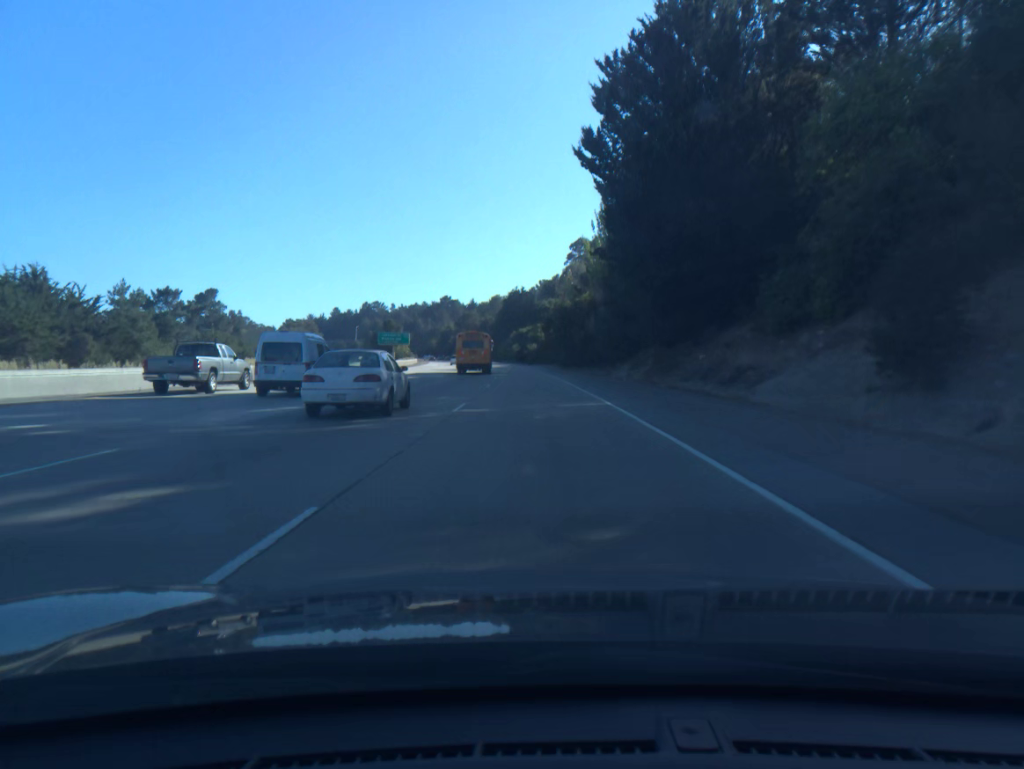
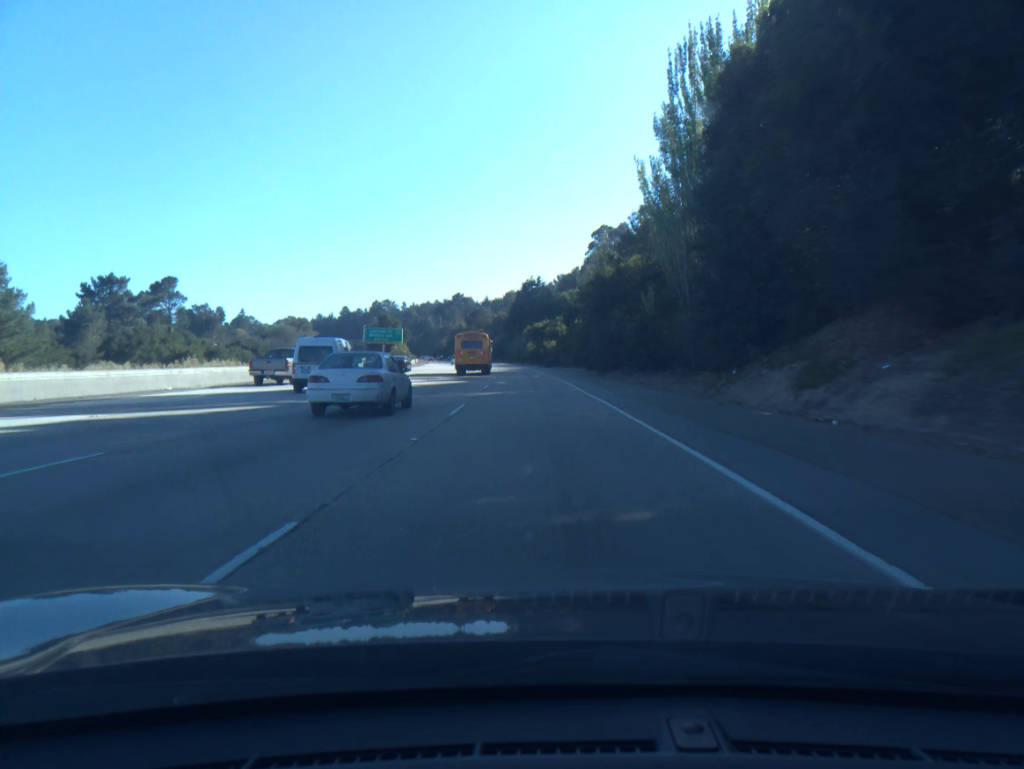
(-0.4, +29.6) m; -1°
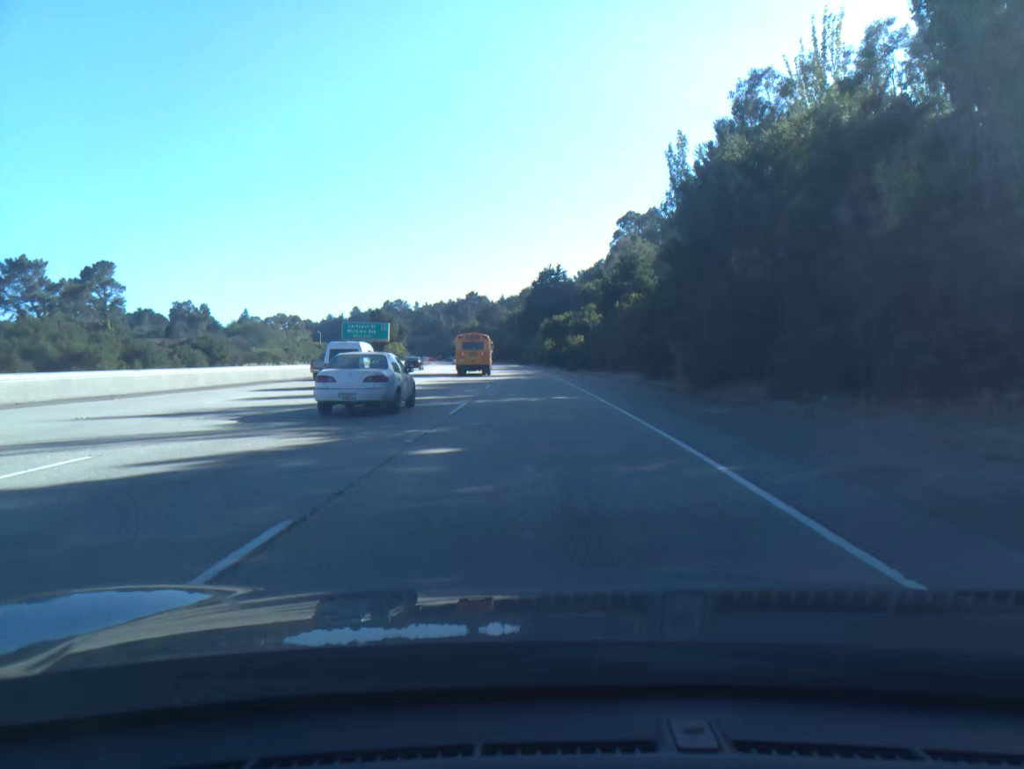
(-0.3, +29.6) m; -1°
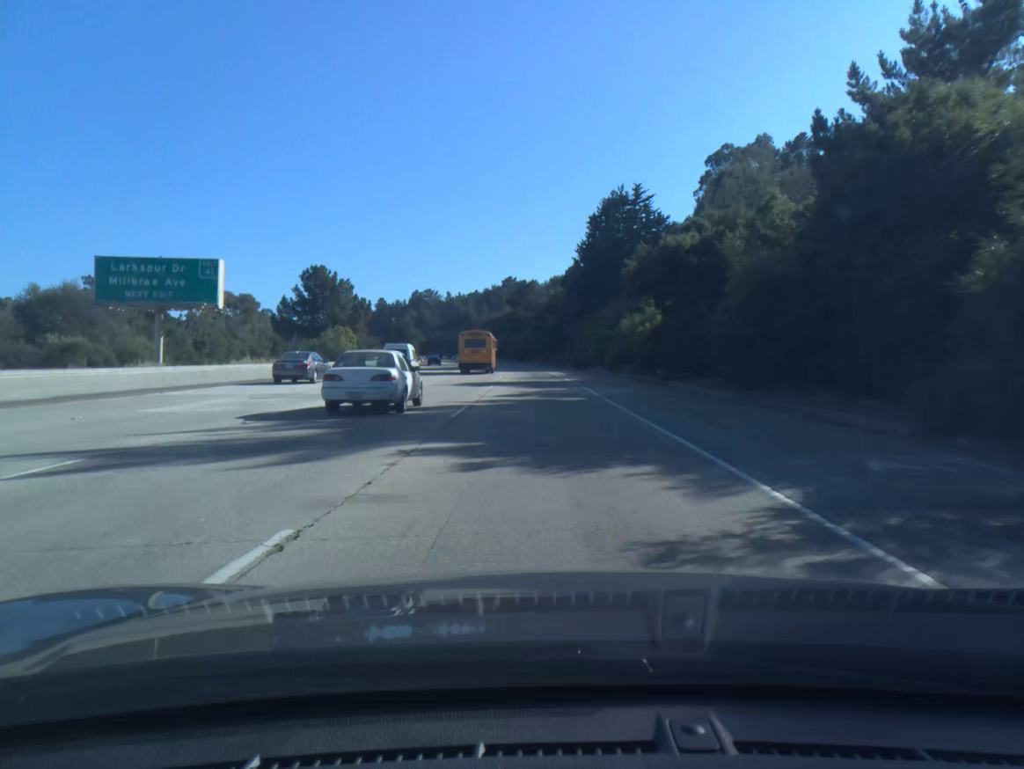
(-2.1, +74.0) m; -3°
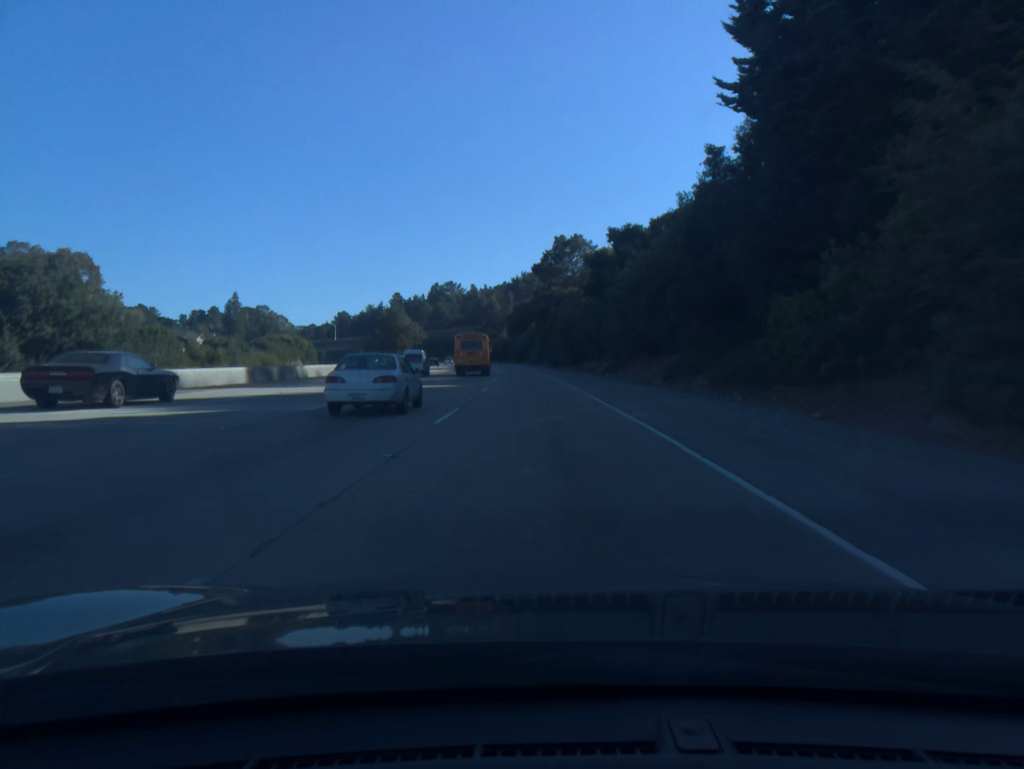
(-1.5, +74.1) m; -2°
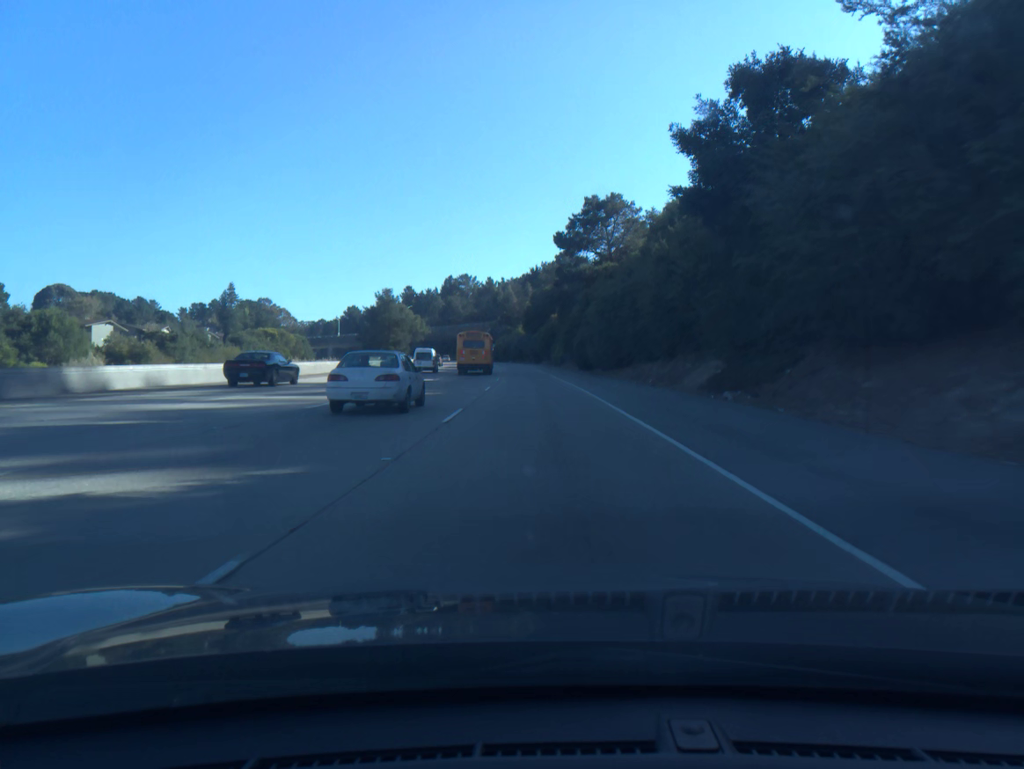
(-0.4, +29.6) m; -1°
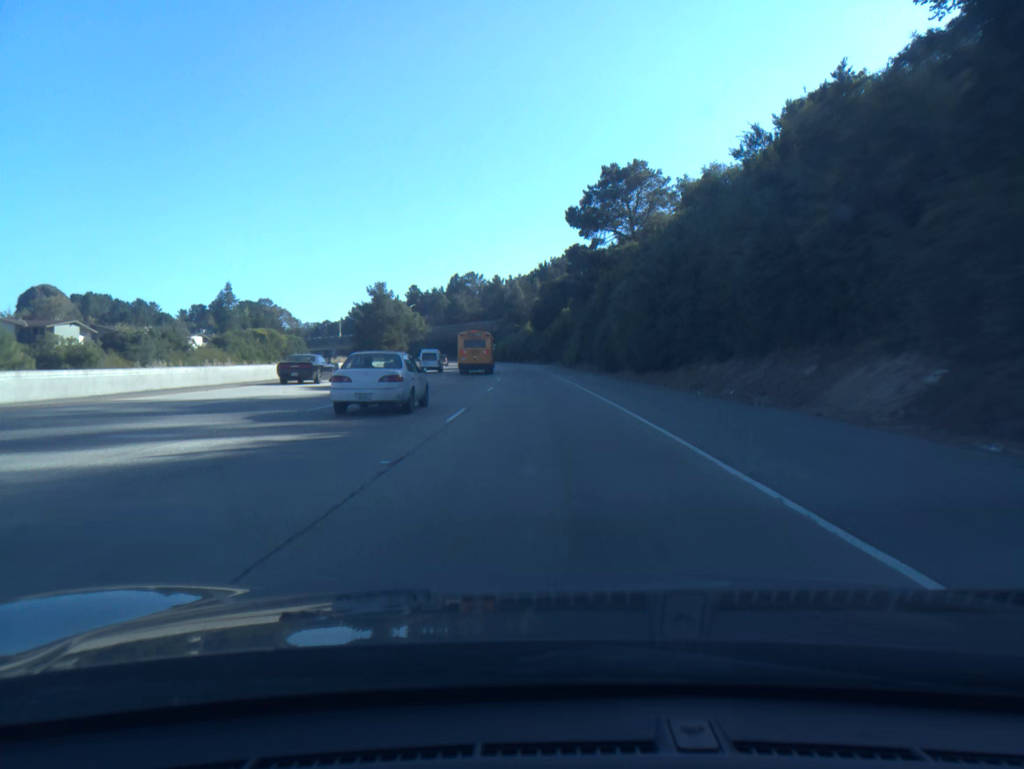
(-0.1, +14.8) m; -1°
